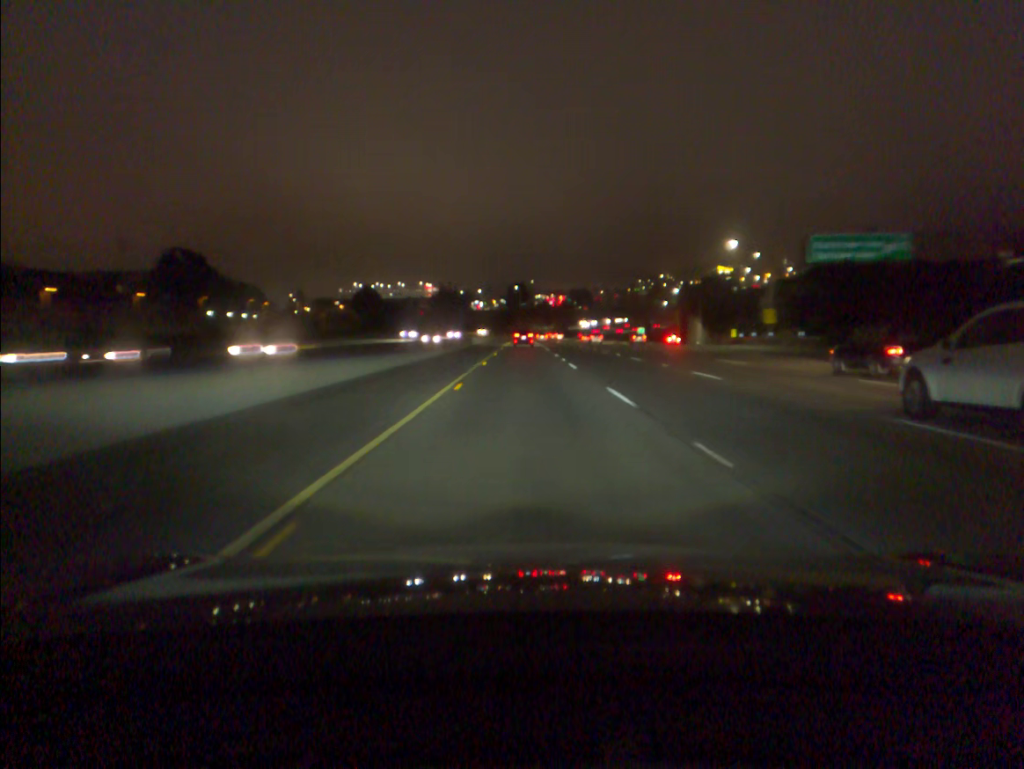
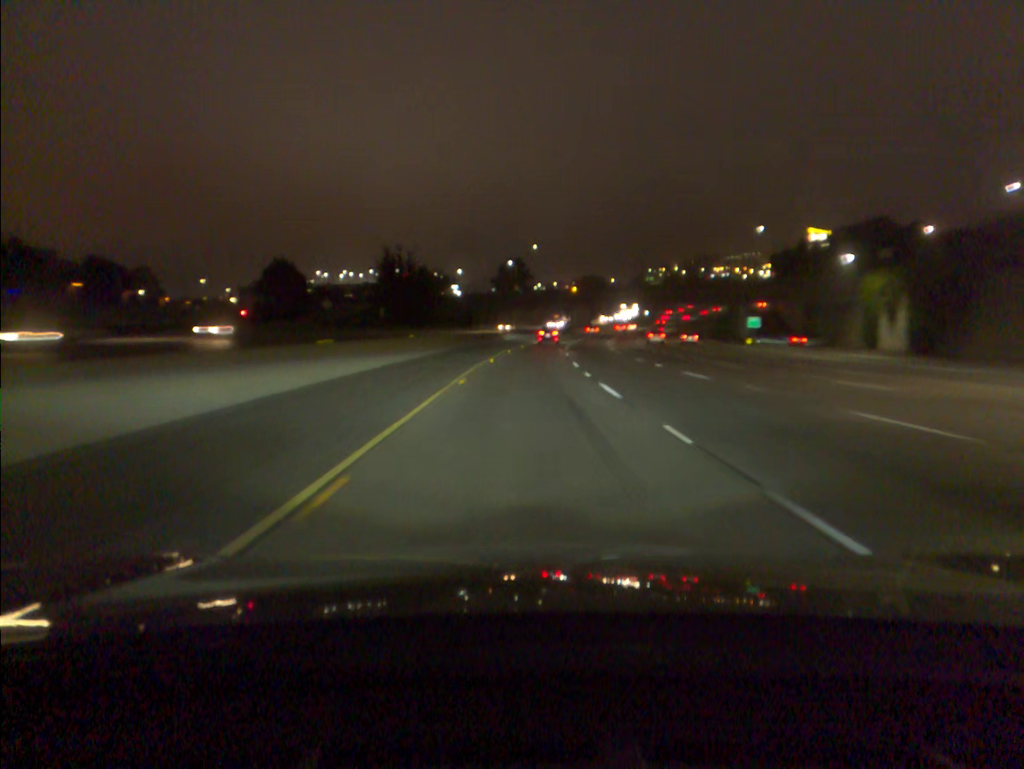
(+0.1, +100.5) m; 0°
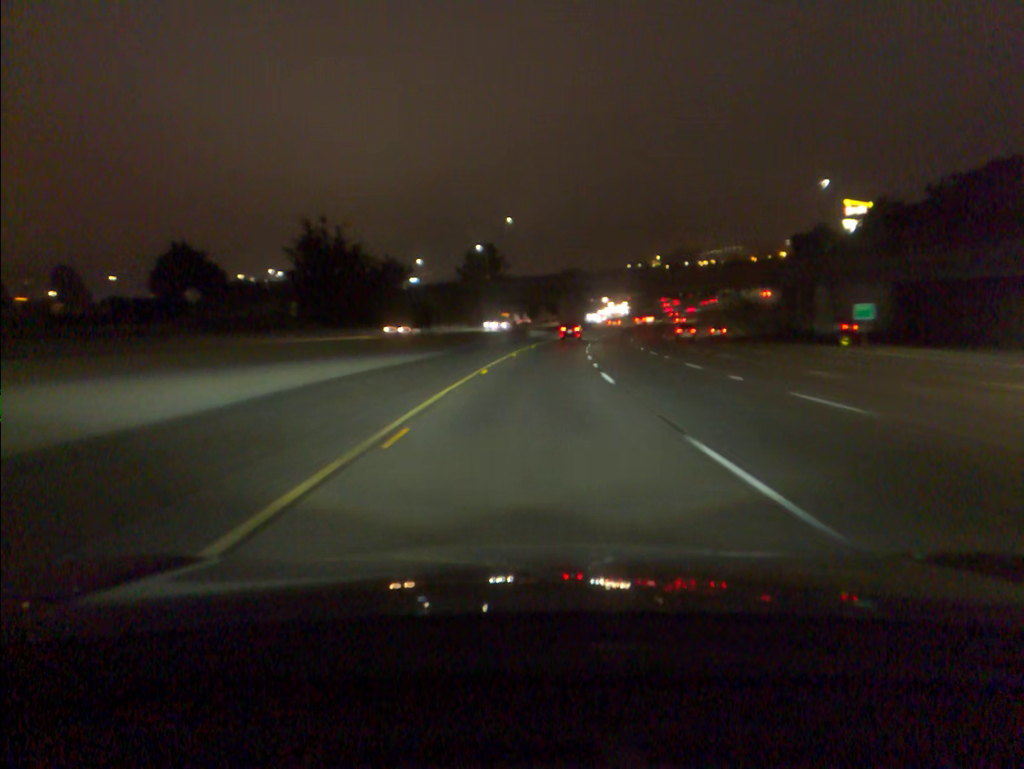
(+0.4, +40.6) m; +2°
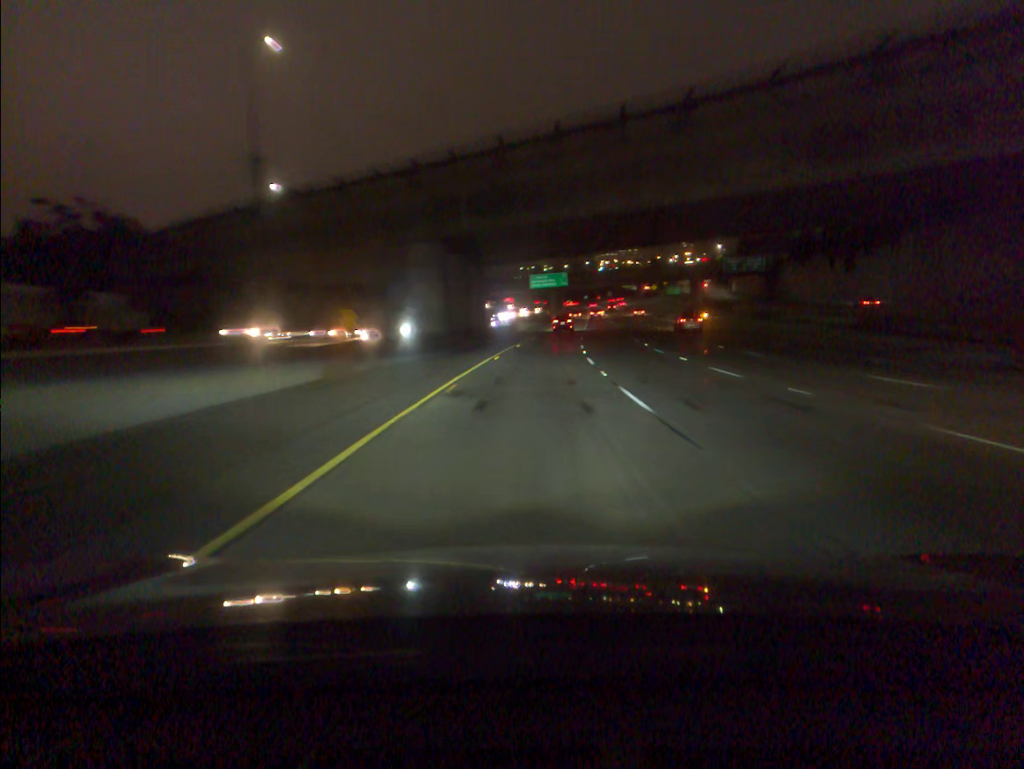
(+5.6, +80.1) m; +8°
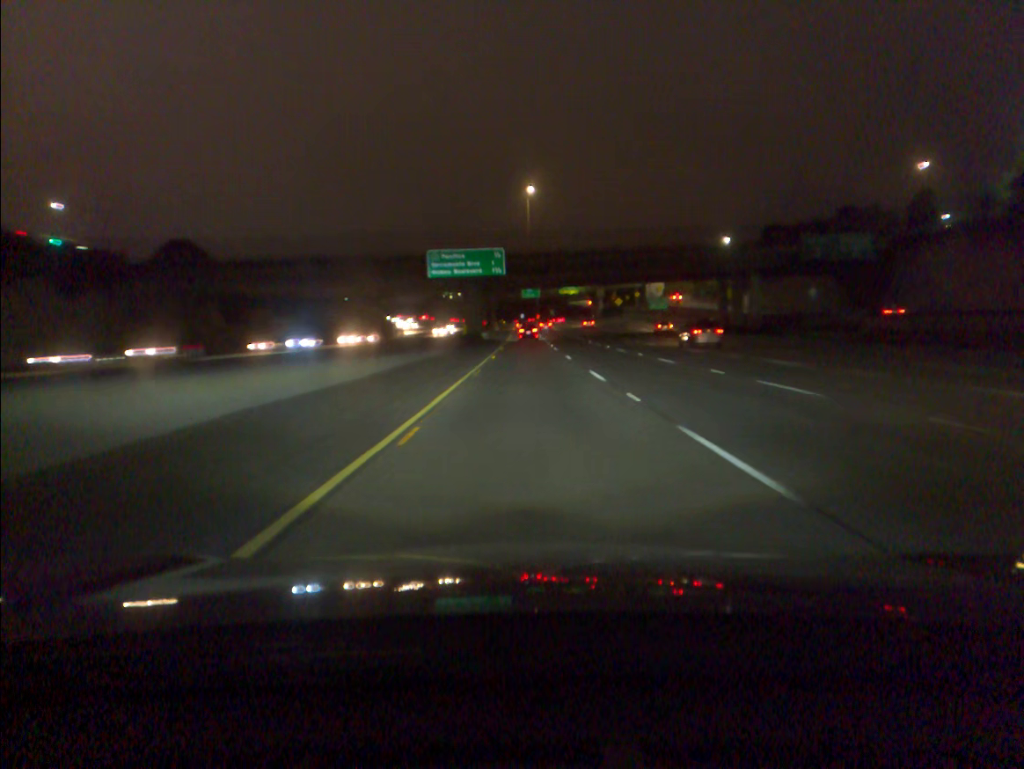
(+4.3, +79.1) m; +5°
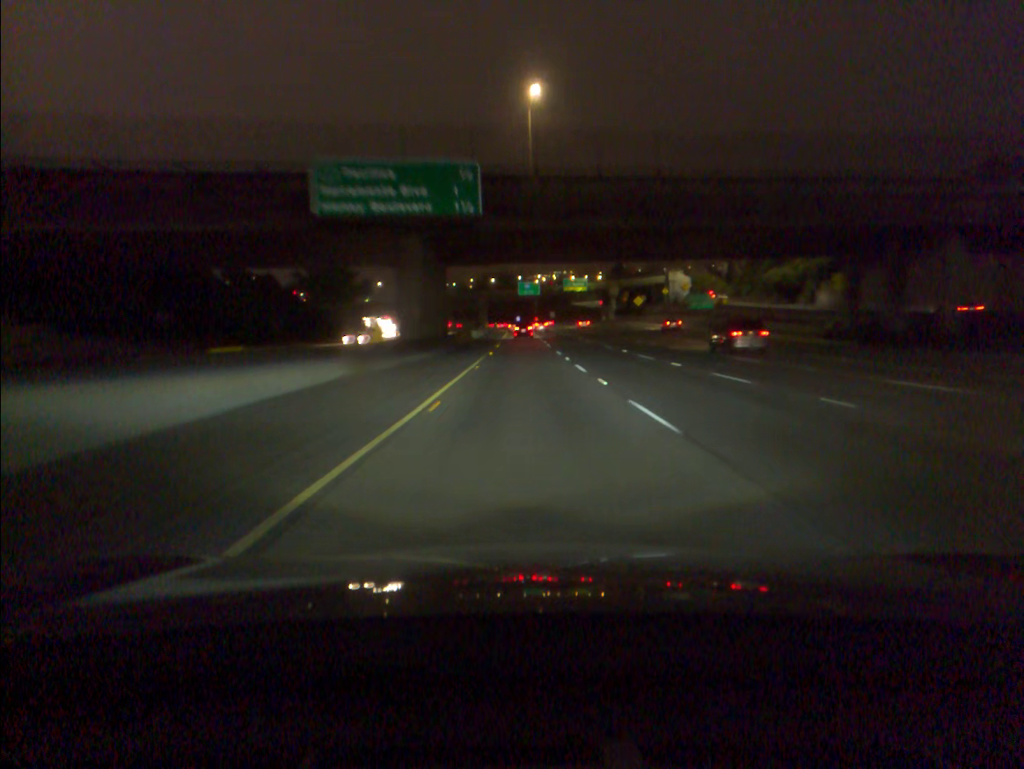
(+0.2, +39.8) m; 0°
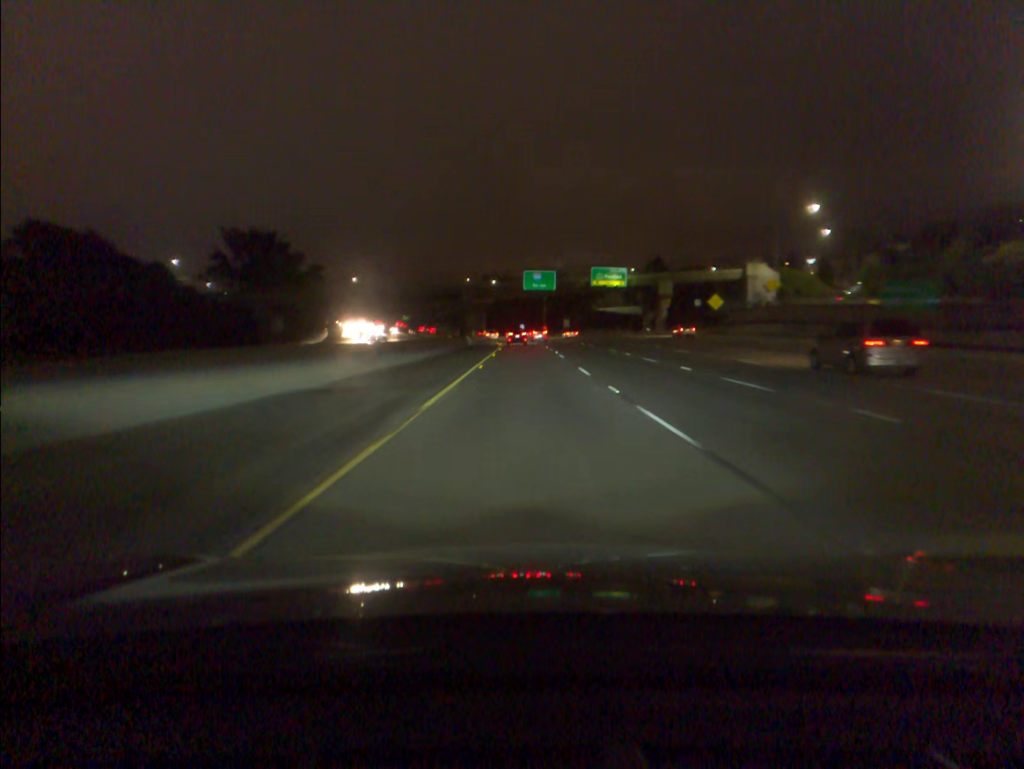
(-0.2, +59.7) m; 0°
